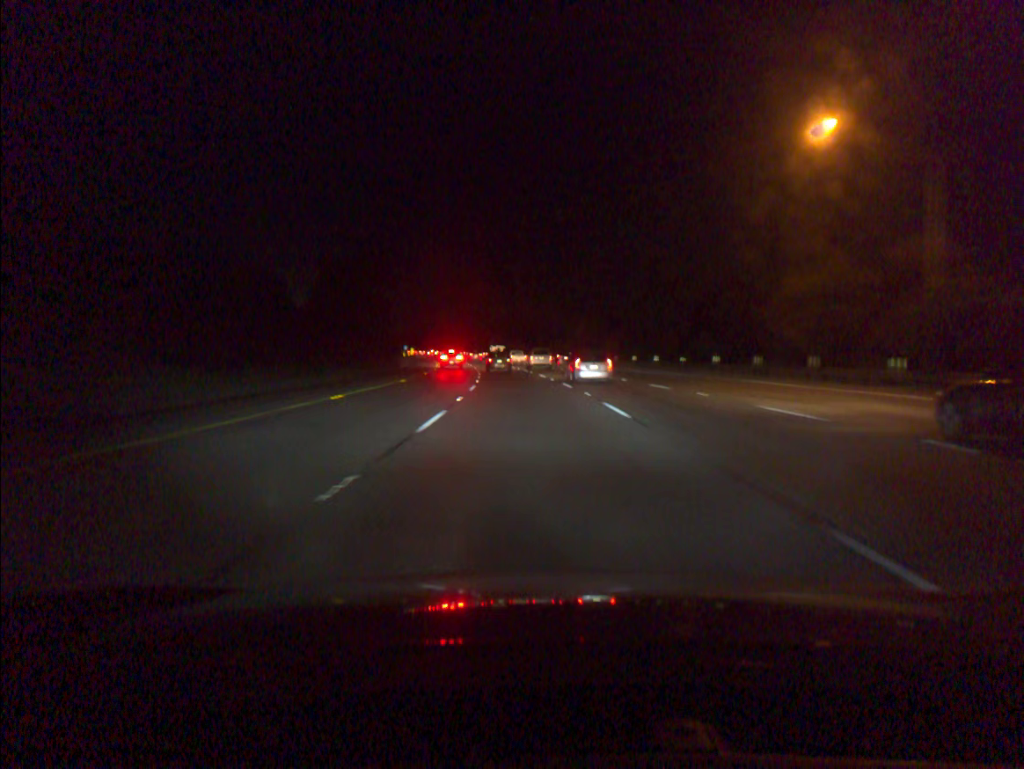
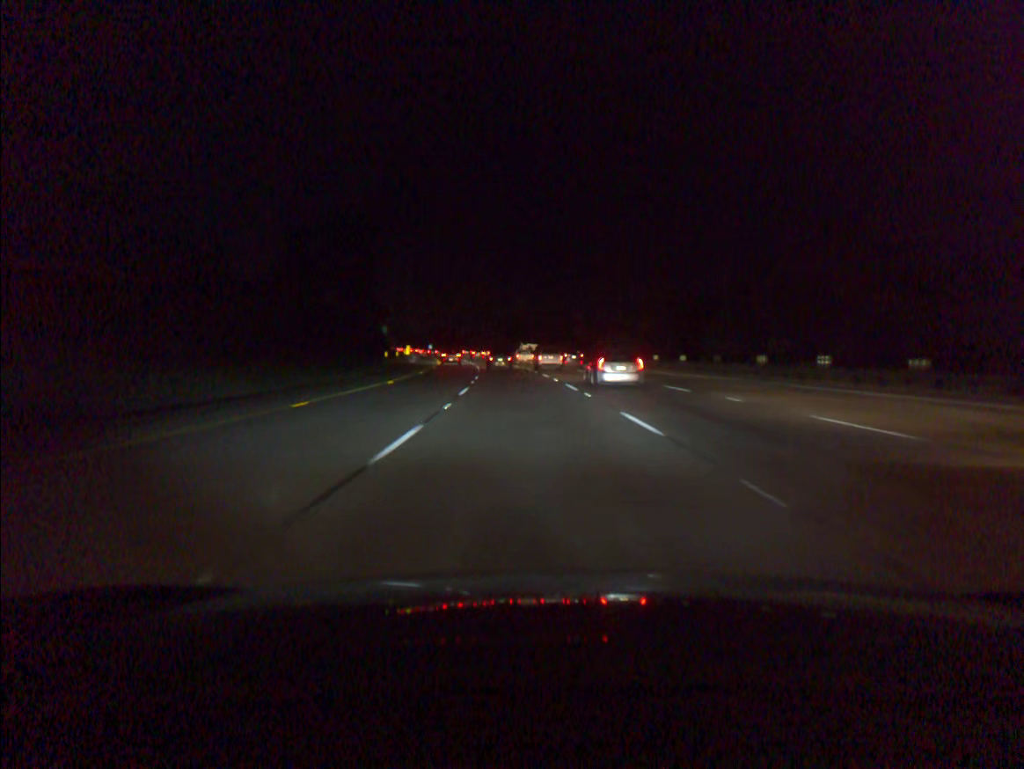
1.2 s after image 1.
(-0.7, +32.9) m; -2°
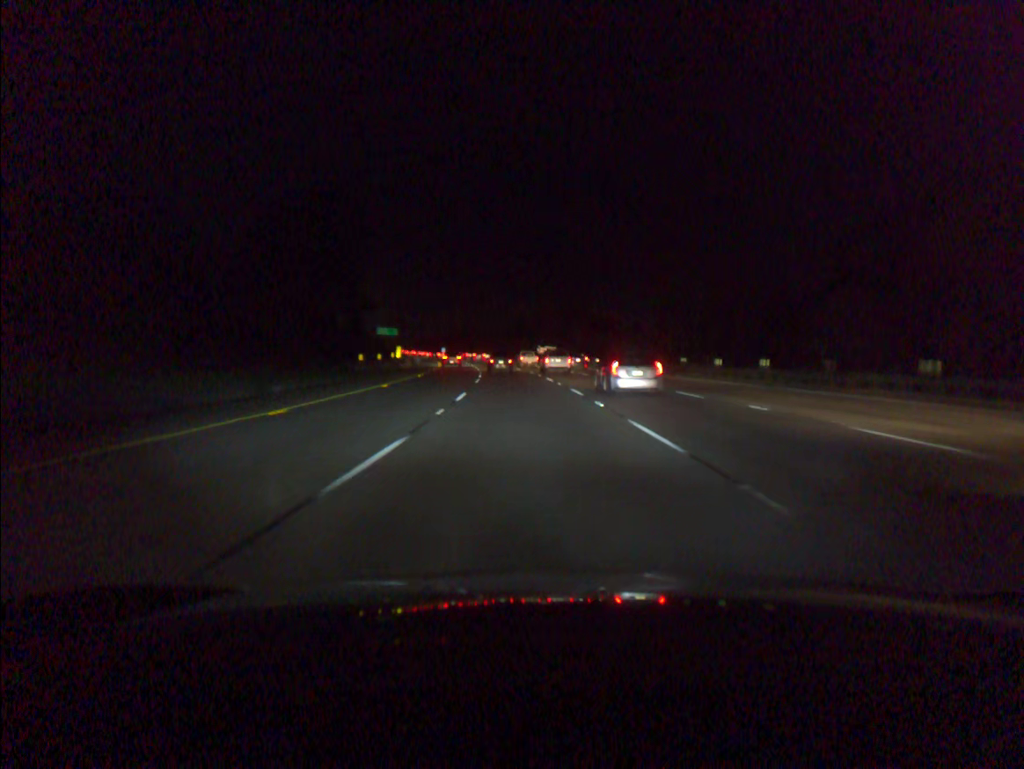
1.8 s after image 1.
(-0.2, +16.3) m; -1°
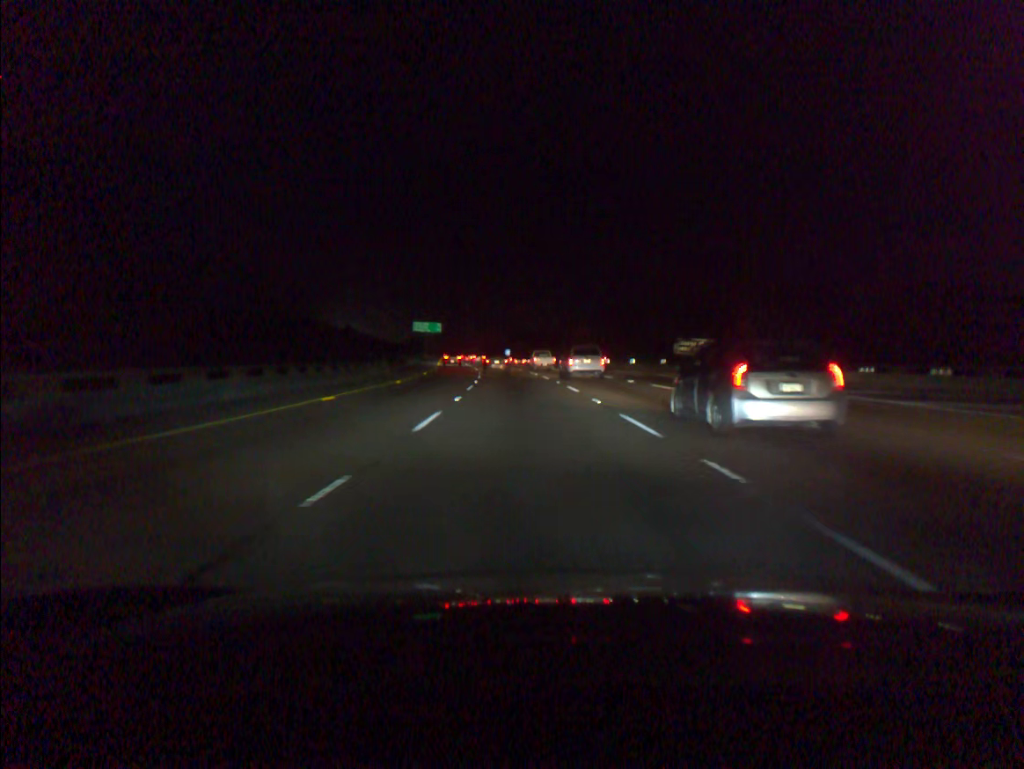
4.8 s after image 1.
(-4.3, +81.8) m; -6°
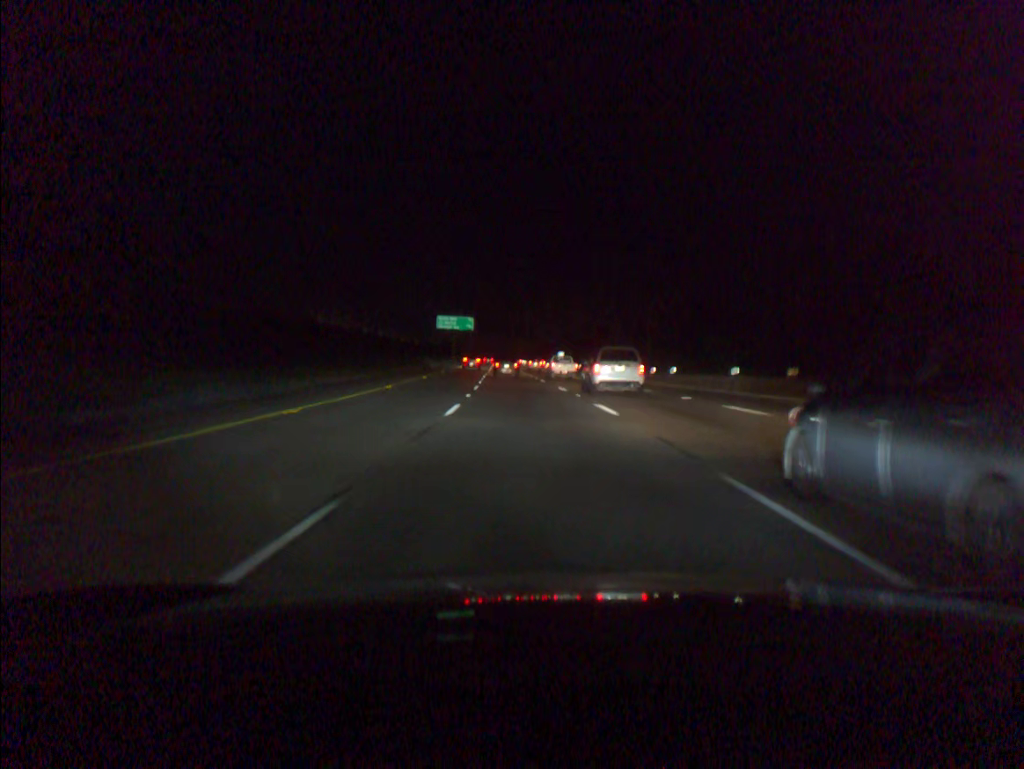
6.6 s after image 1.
(-1.6, +48.8) m; -4°
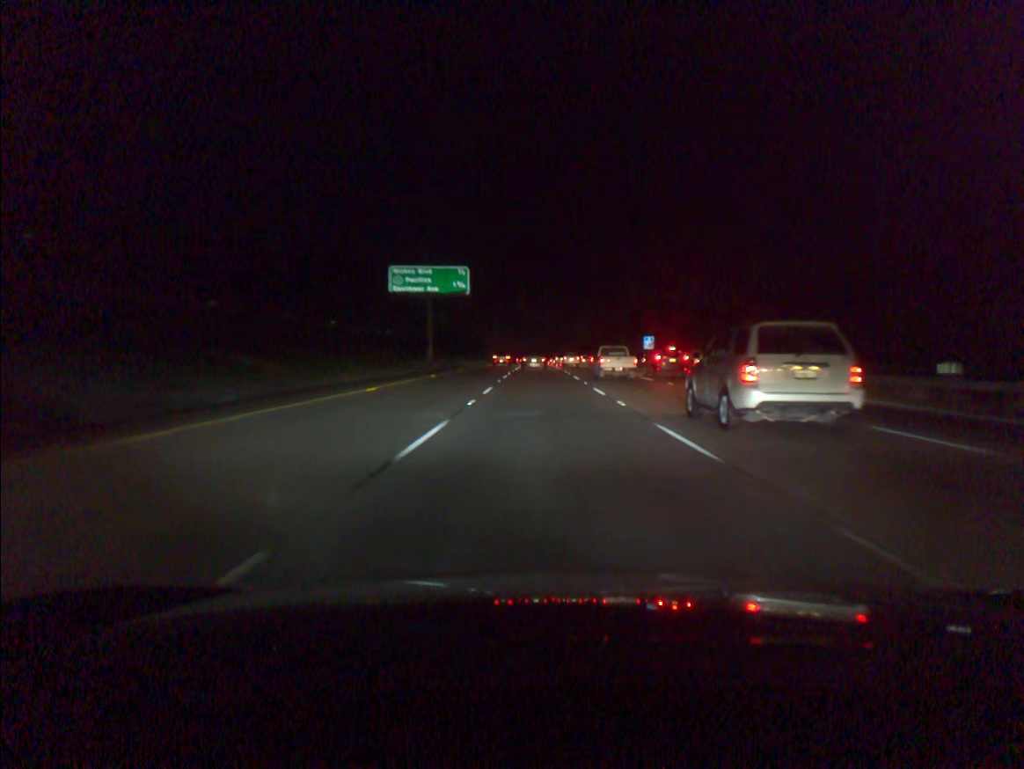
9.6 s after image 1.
(-3.0, +80.6) m; -3°
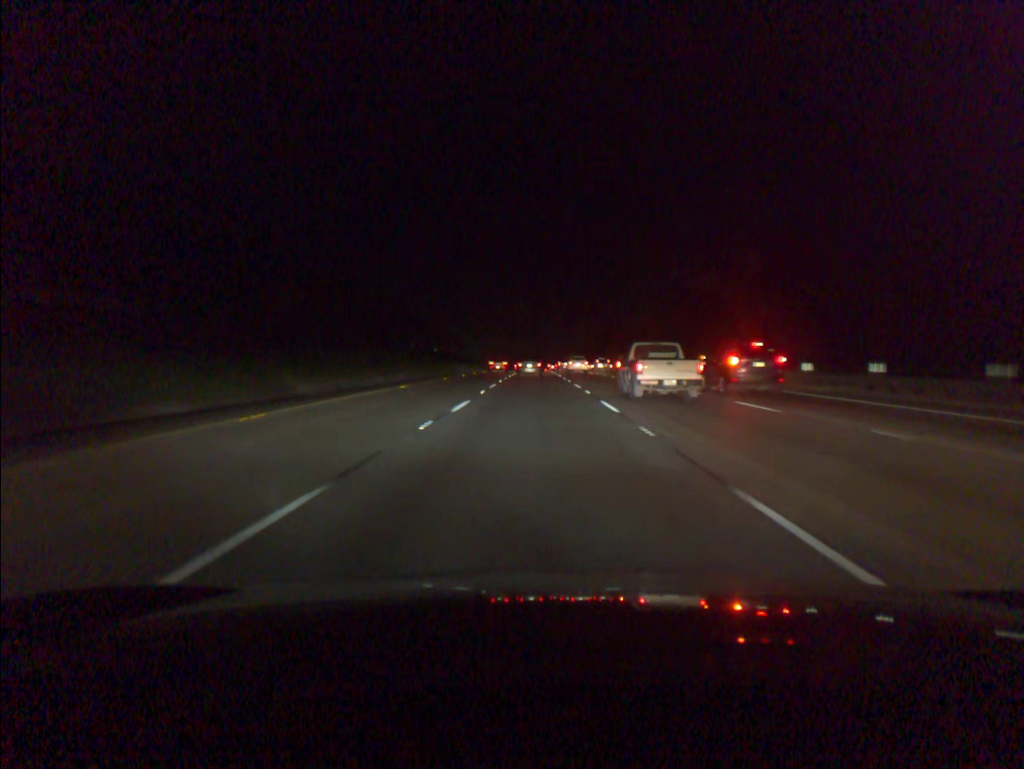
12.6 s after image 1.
(+0.4, +79.6) m; 0°
